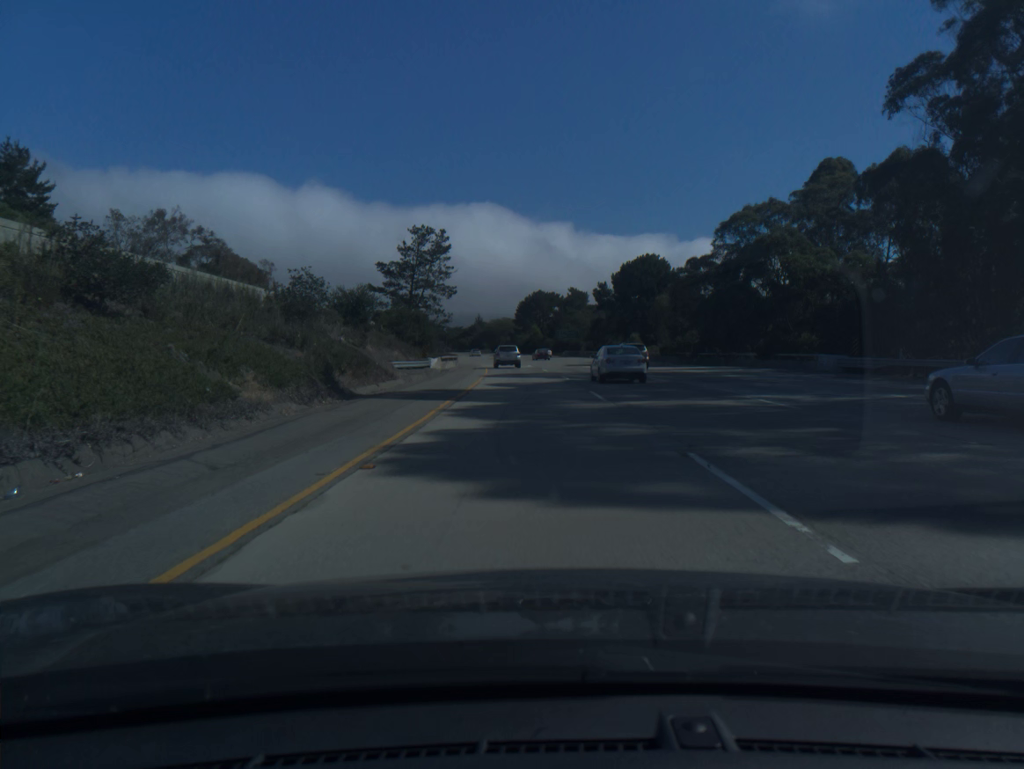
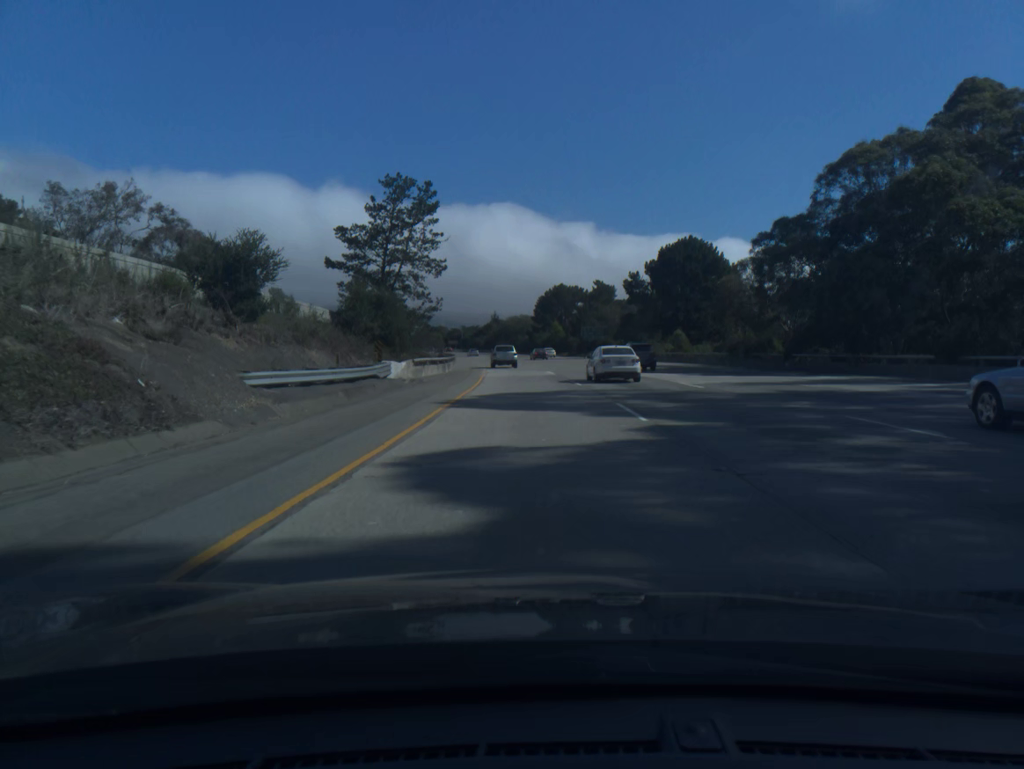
(-0.3, +20.4) m; -2°
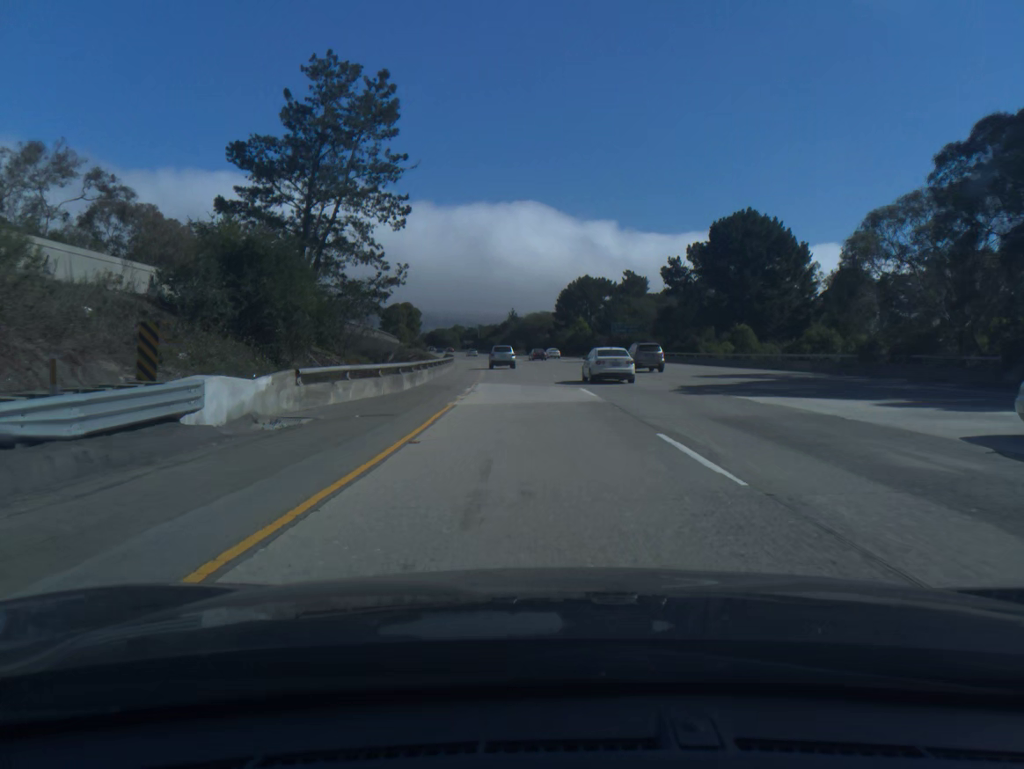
(-0.3, +20.4) m; -2°
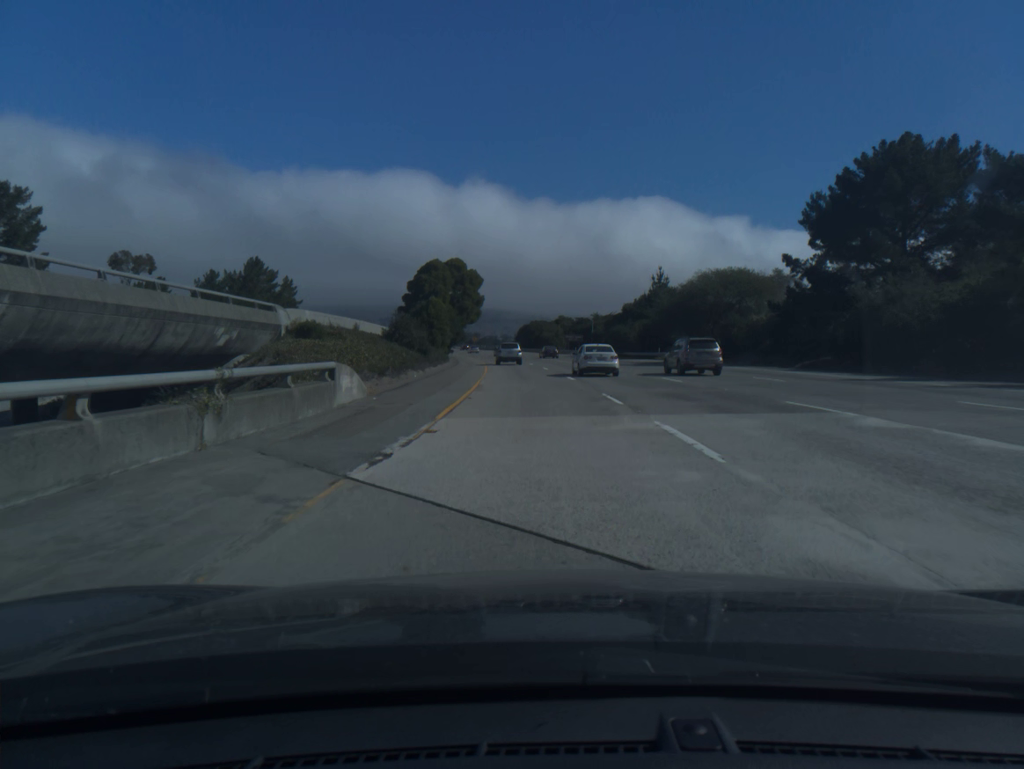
(-7.6, +101.4) m; -8°
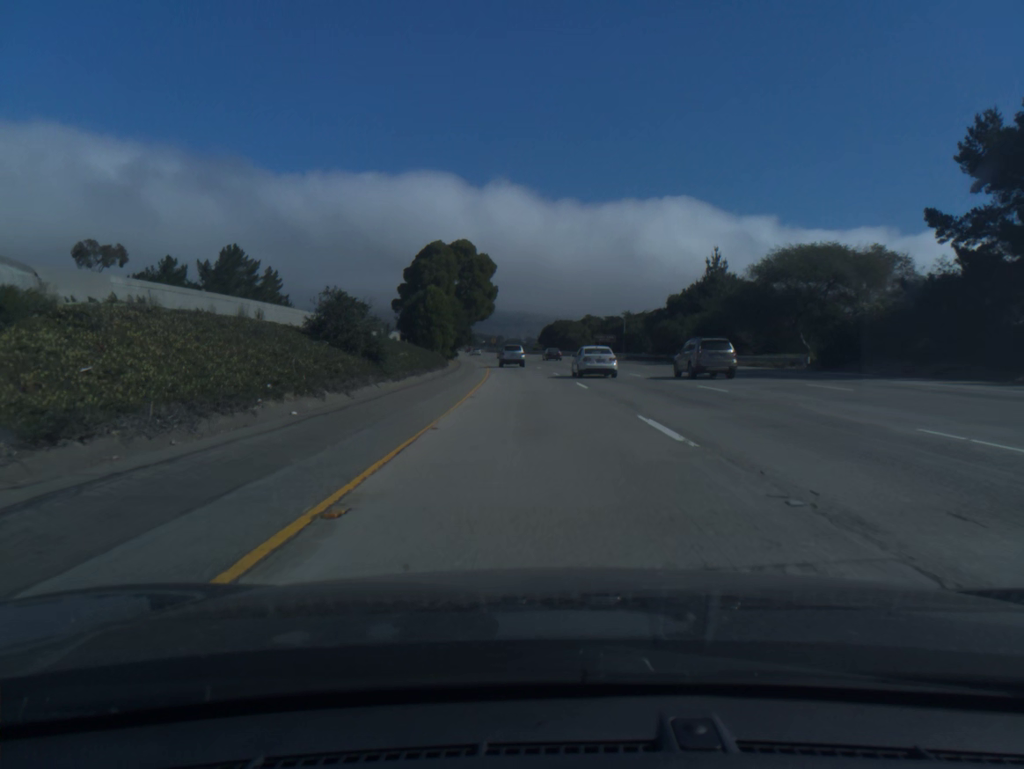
(-0.3, +20.3) m; -2°
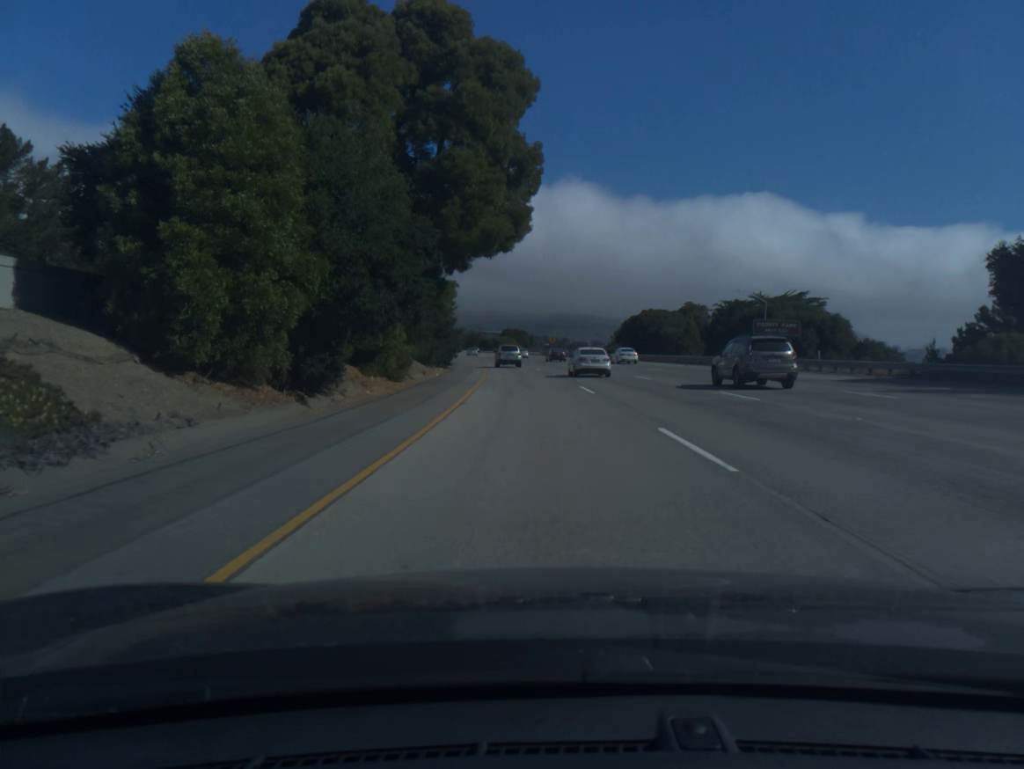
(-2.7, +60.7) m; -5°
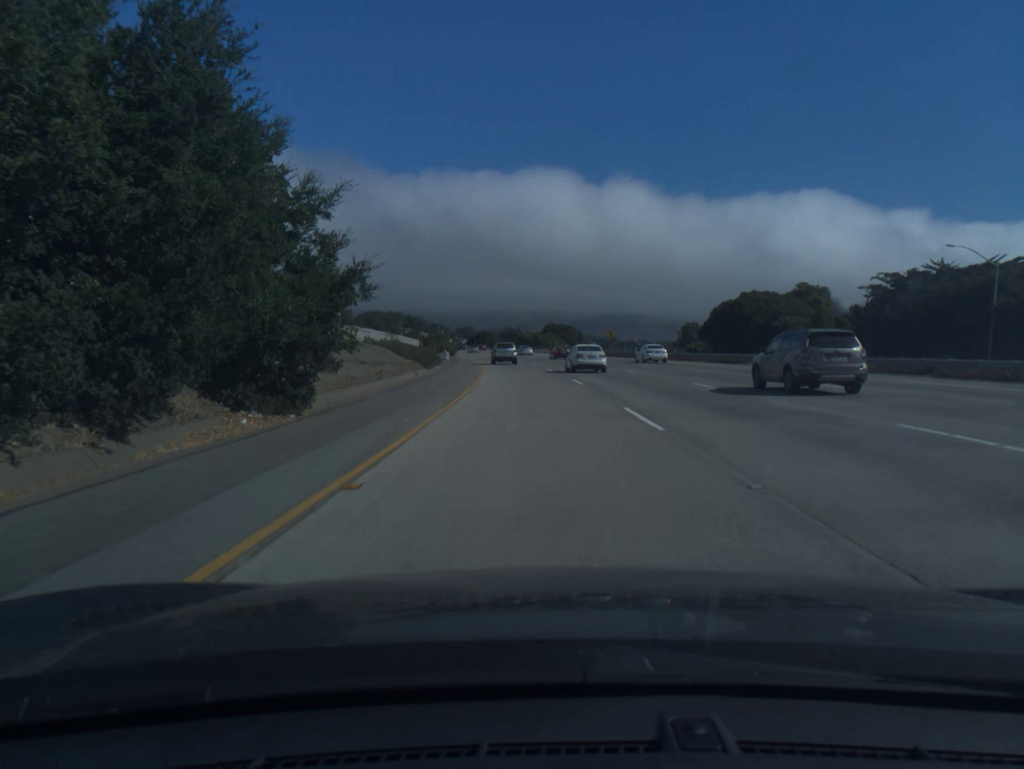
(-1.2, +40.4) m; -3°
